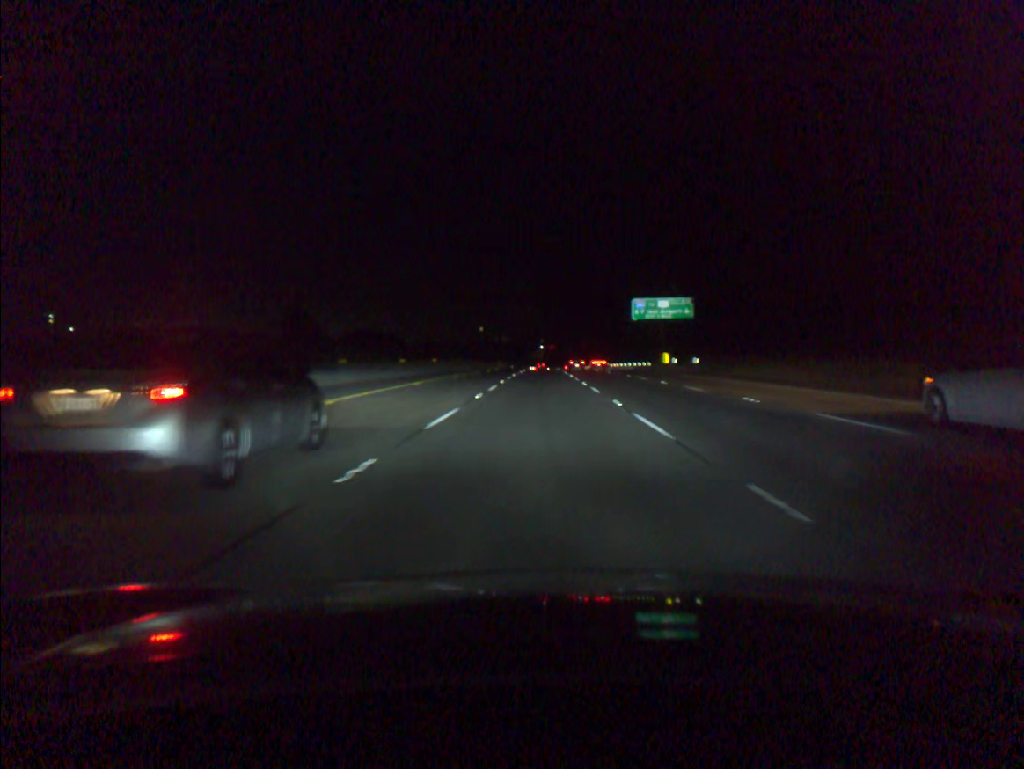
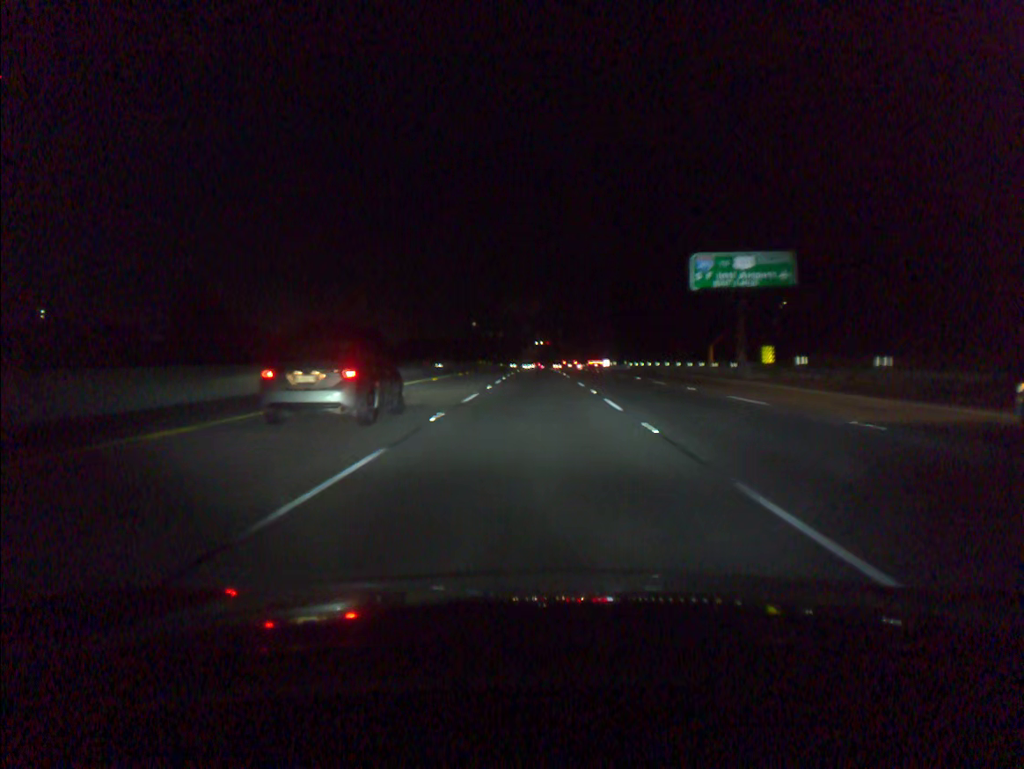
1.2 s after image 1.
(+0.1, +36.9) m; 0°
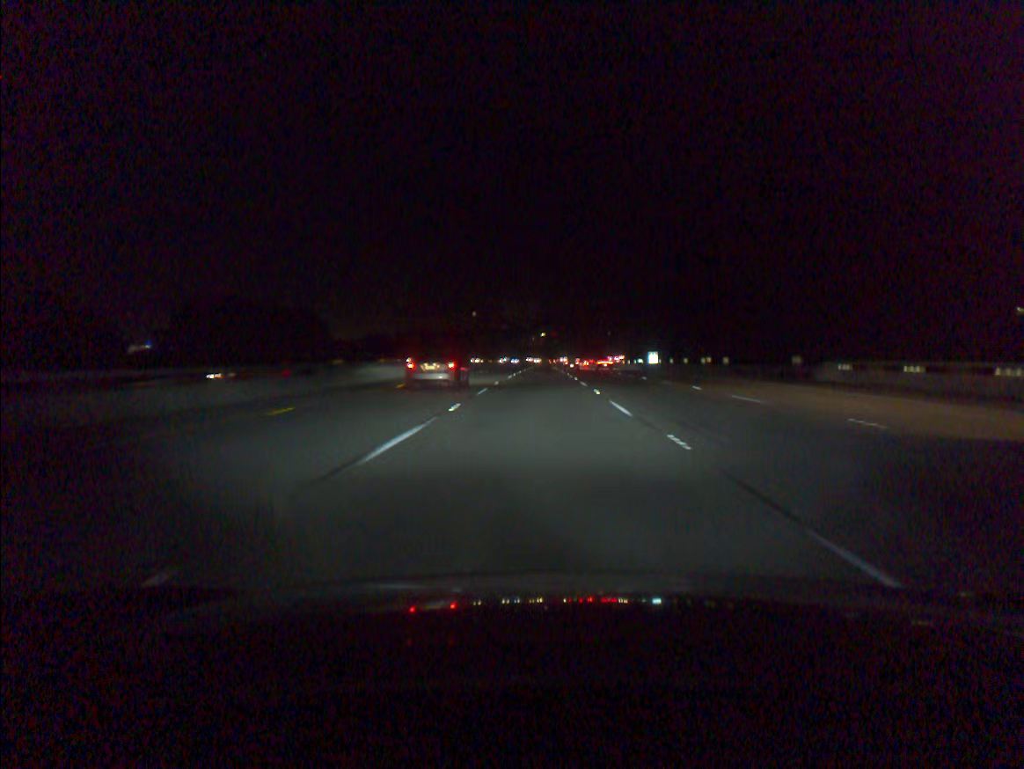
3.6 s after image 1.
(-0.2, +73.6) m; 0°
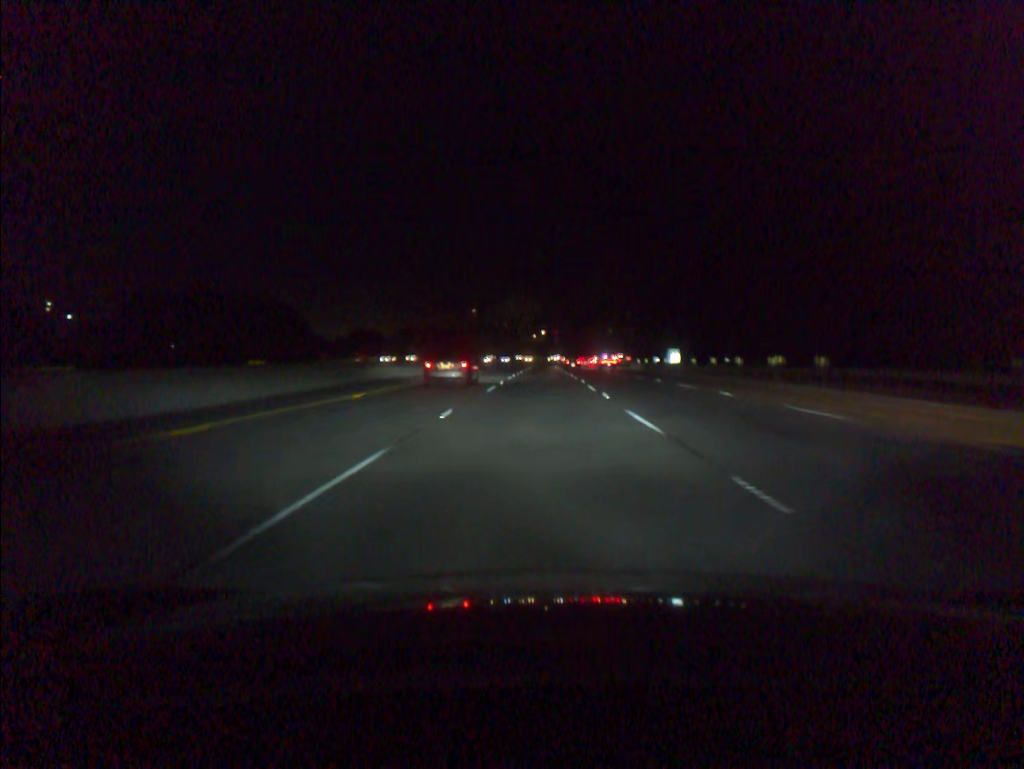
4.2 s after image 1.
(0.0, +18.4) m; 0°
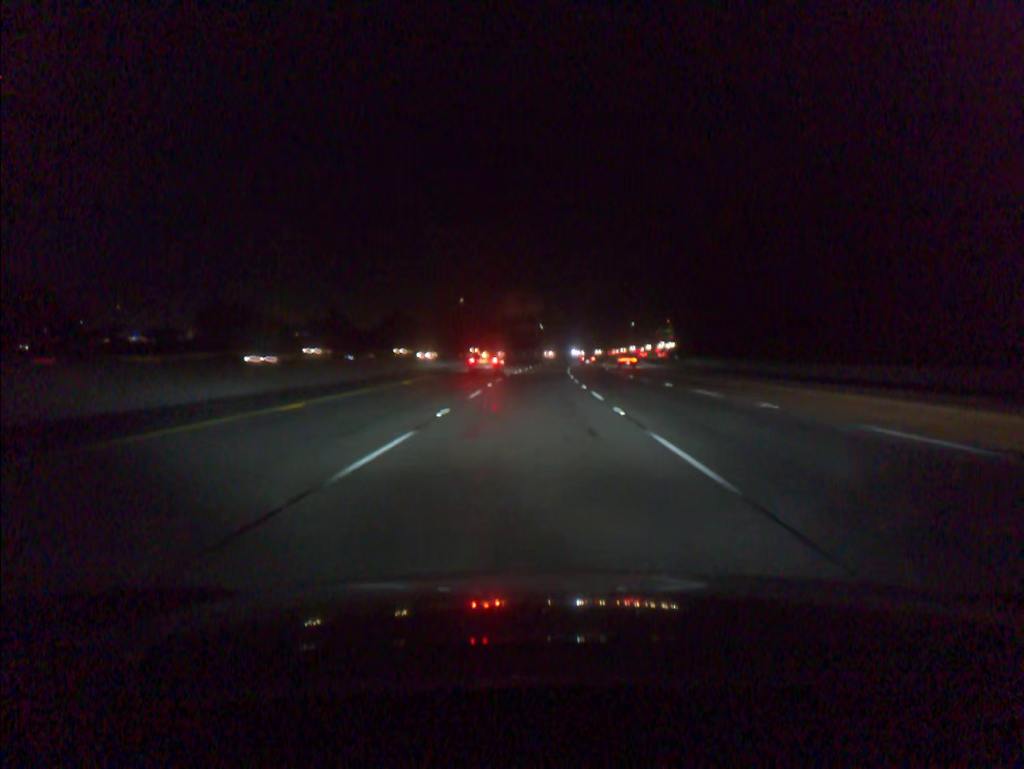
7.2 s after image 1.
(+0.5, +92.3) m; 0°
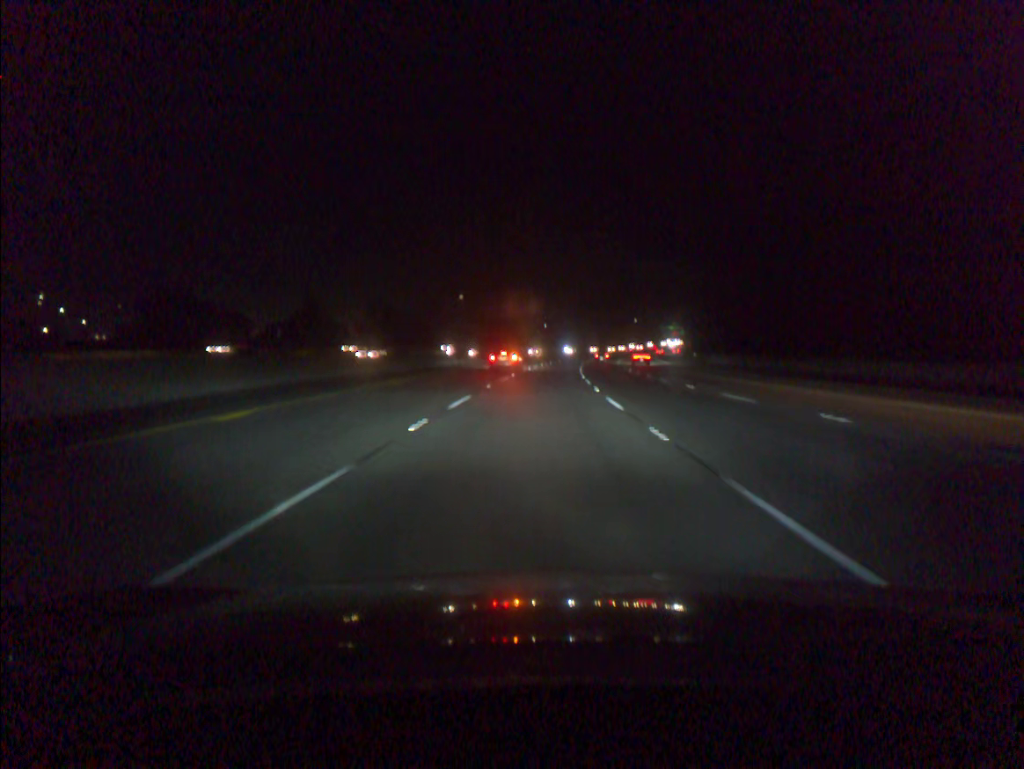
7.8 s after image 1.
(0.0, +18.5) m; 0°
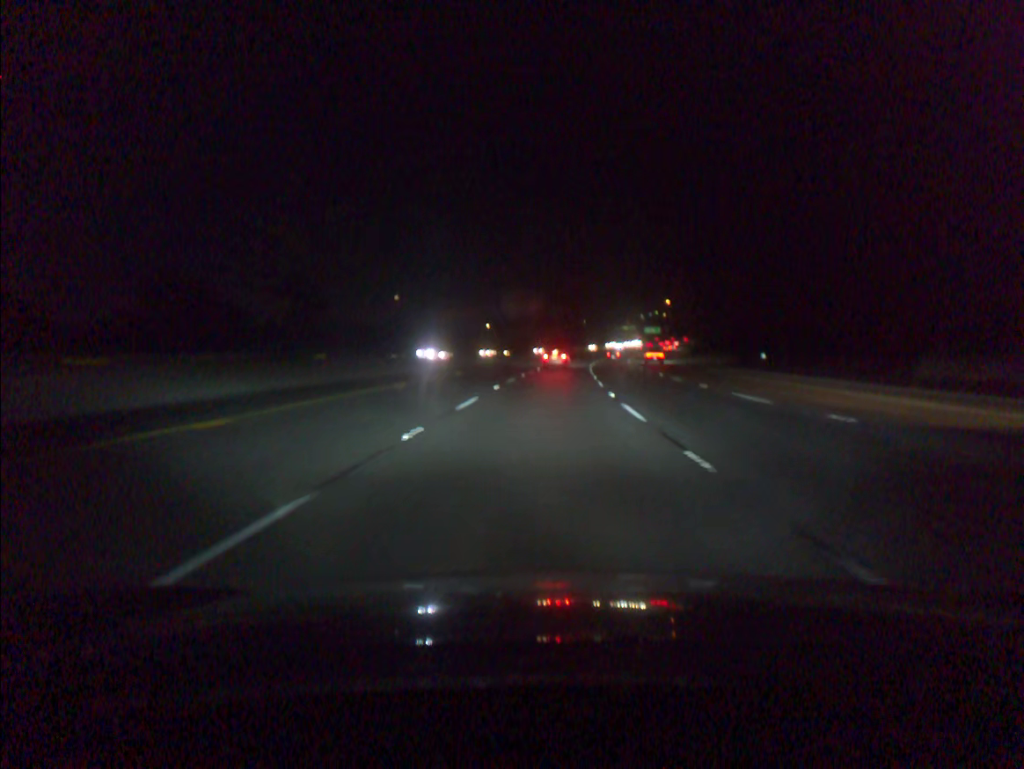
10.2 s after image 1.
(+2.2, +73.9) m; +4°
